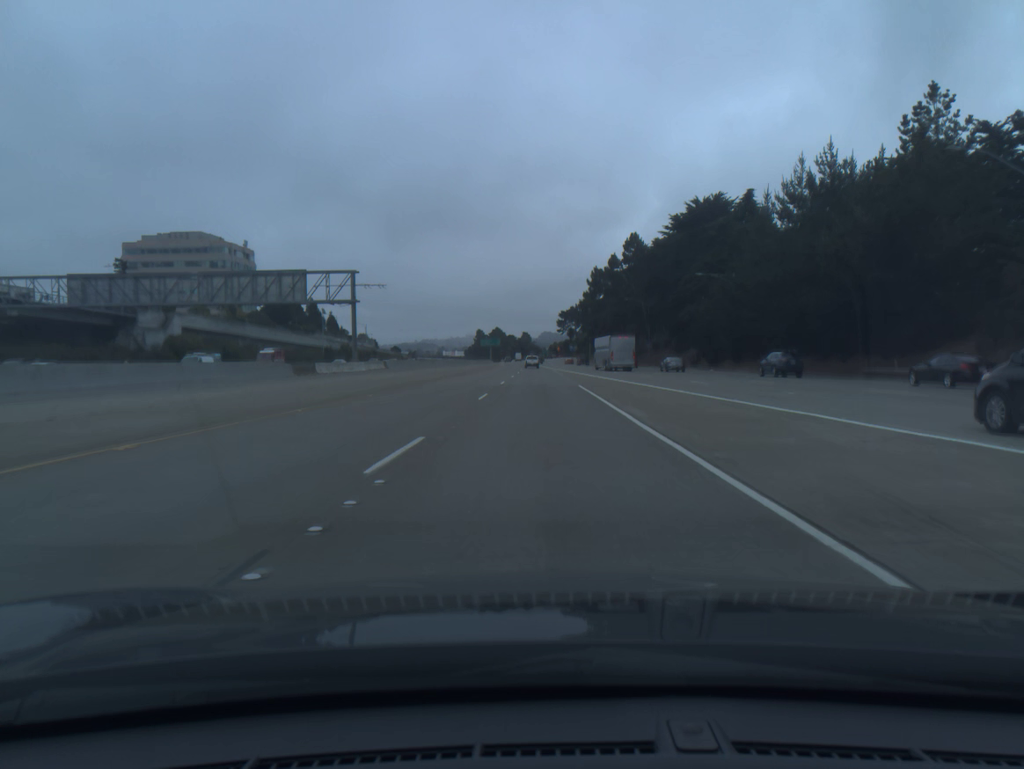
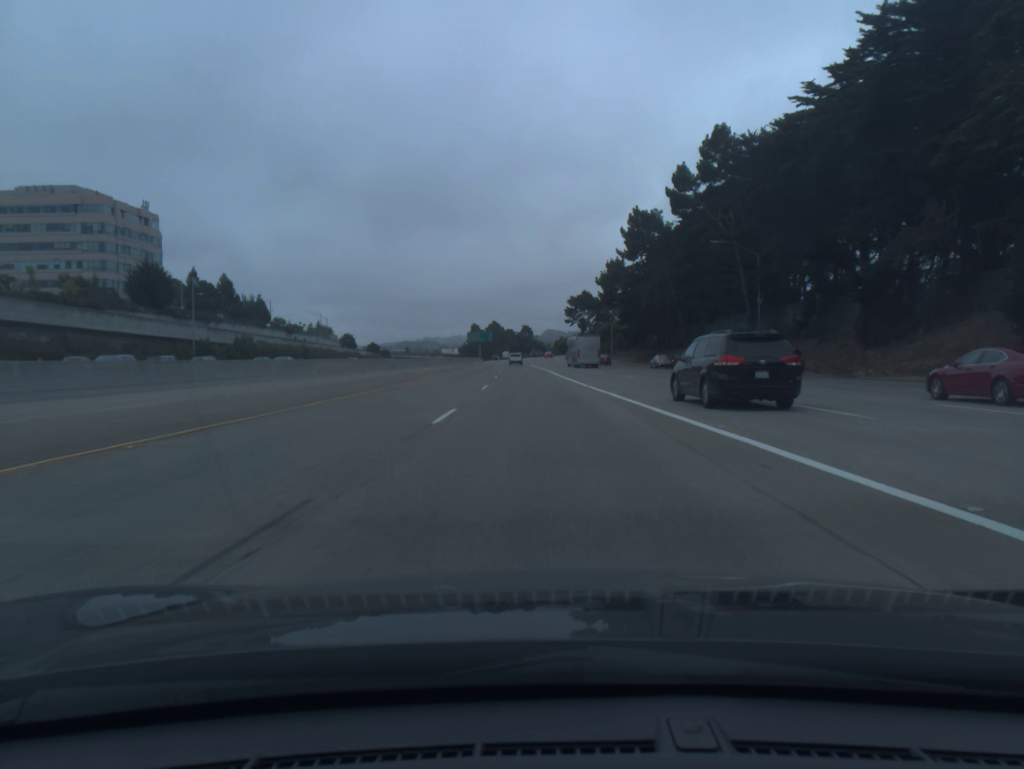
(0.0, +67.9) m; 0°
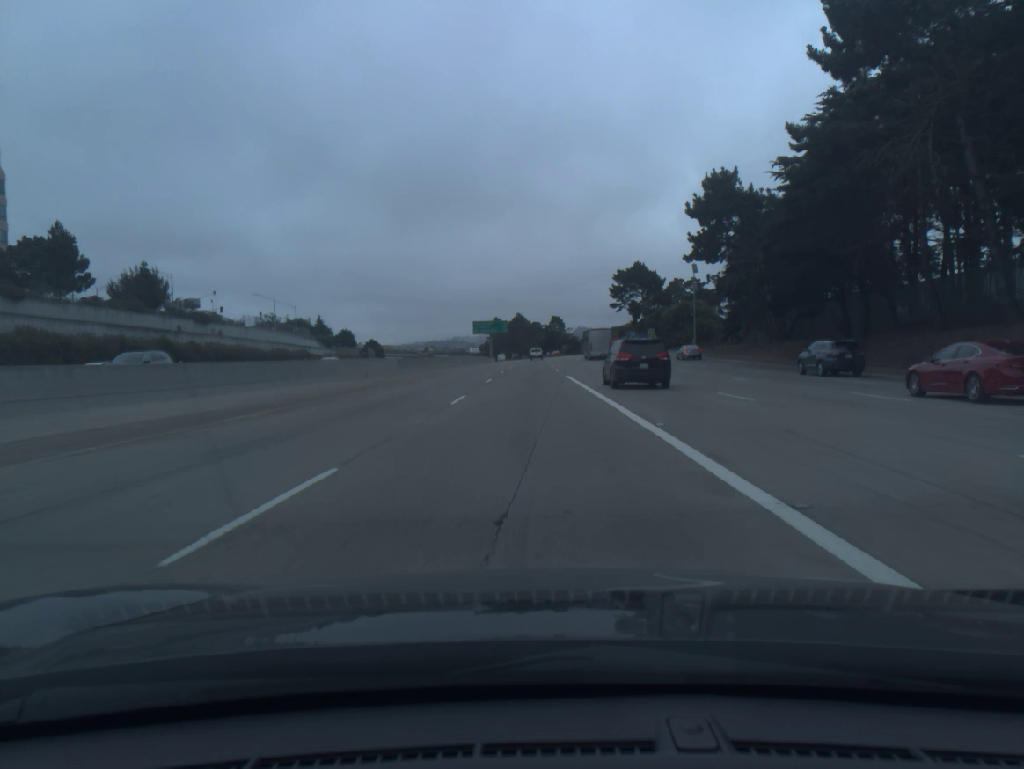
(-1.0, +67.9) m; -2°
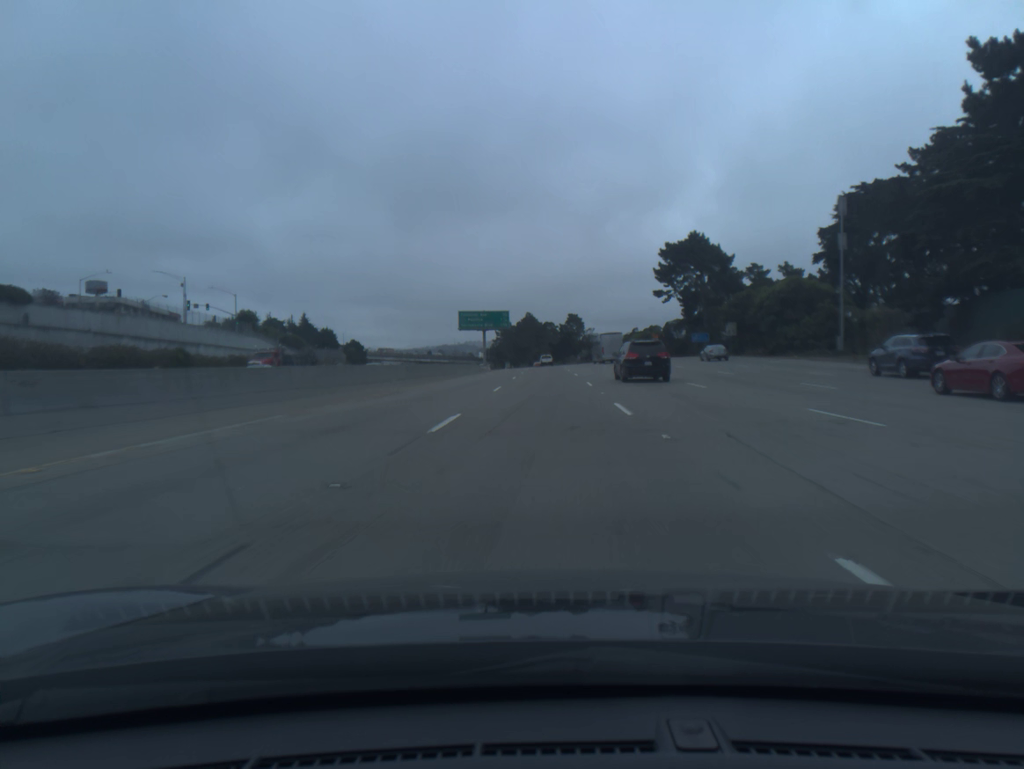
(-0.6, +50.9) m; -1°
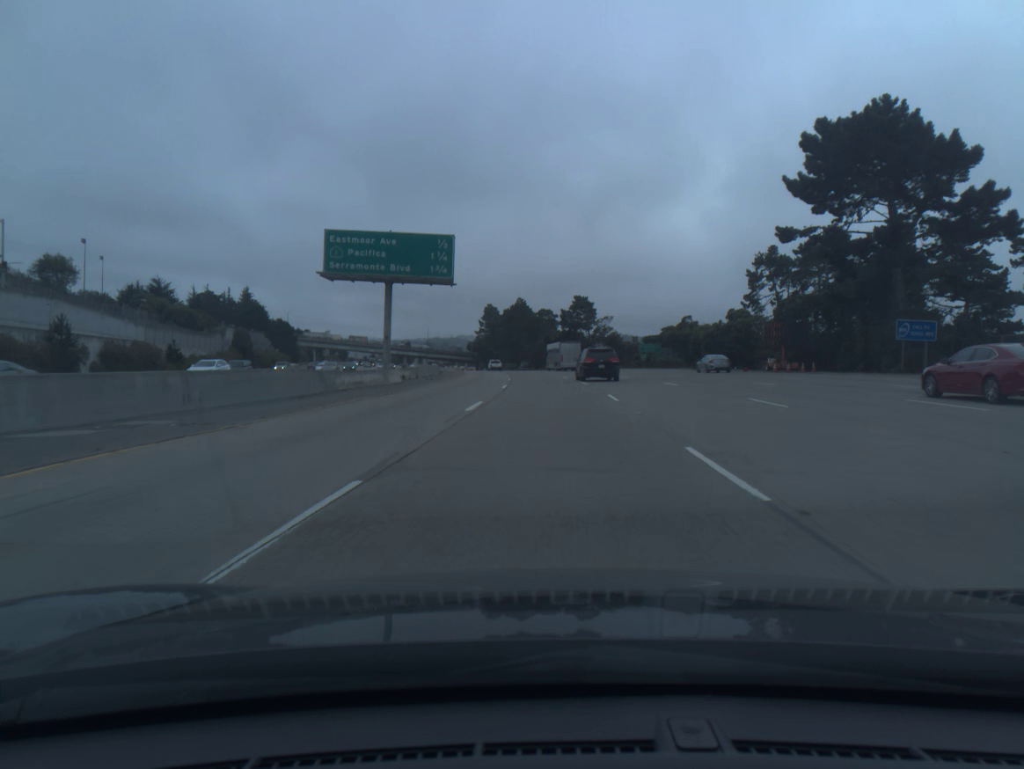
(+0.5, +67.7) m; 0°
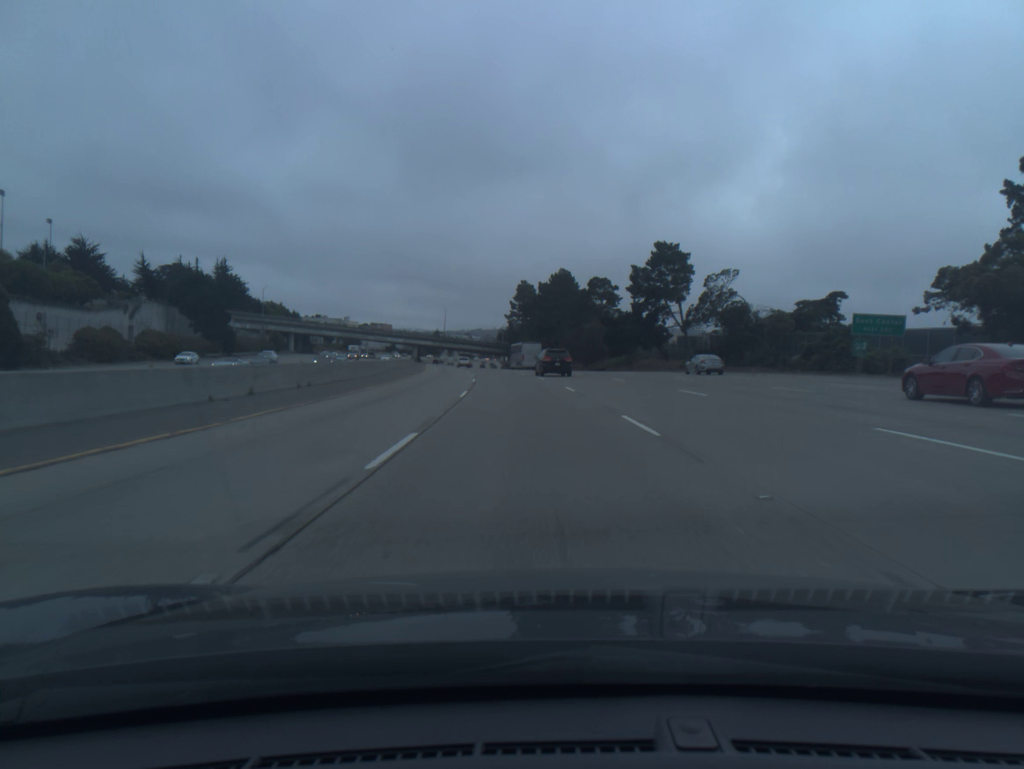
(-0.9, +67.8) m; -3°
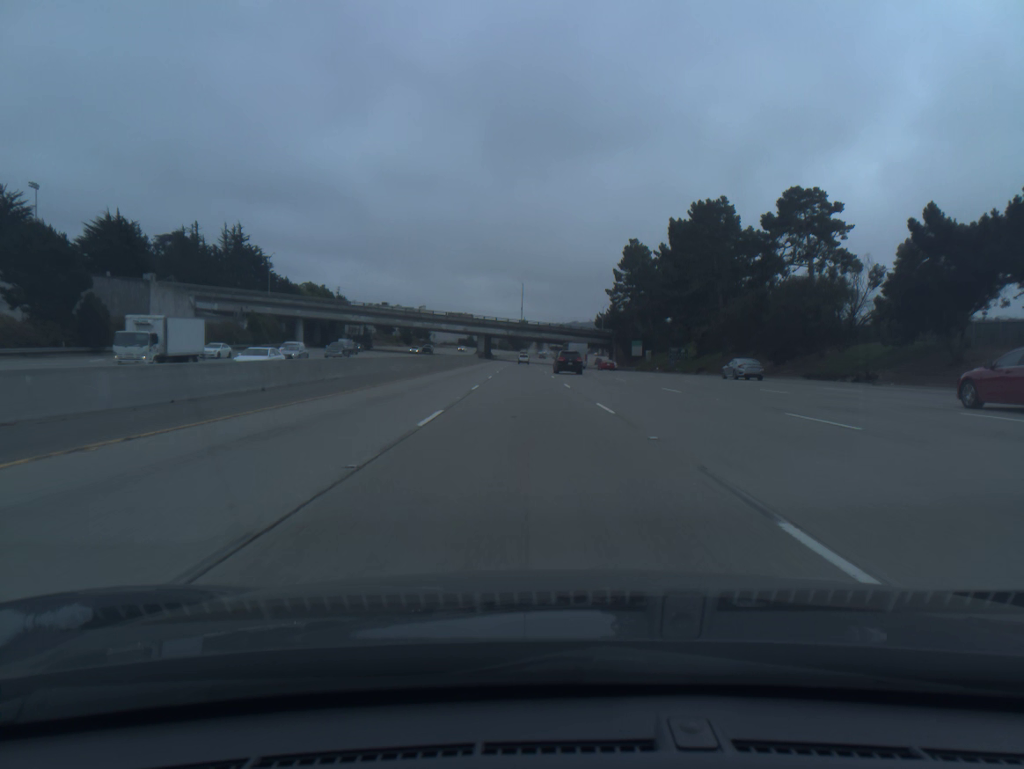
(-4.1, +68.1) m; -7°
